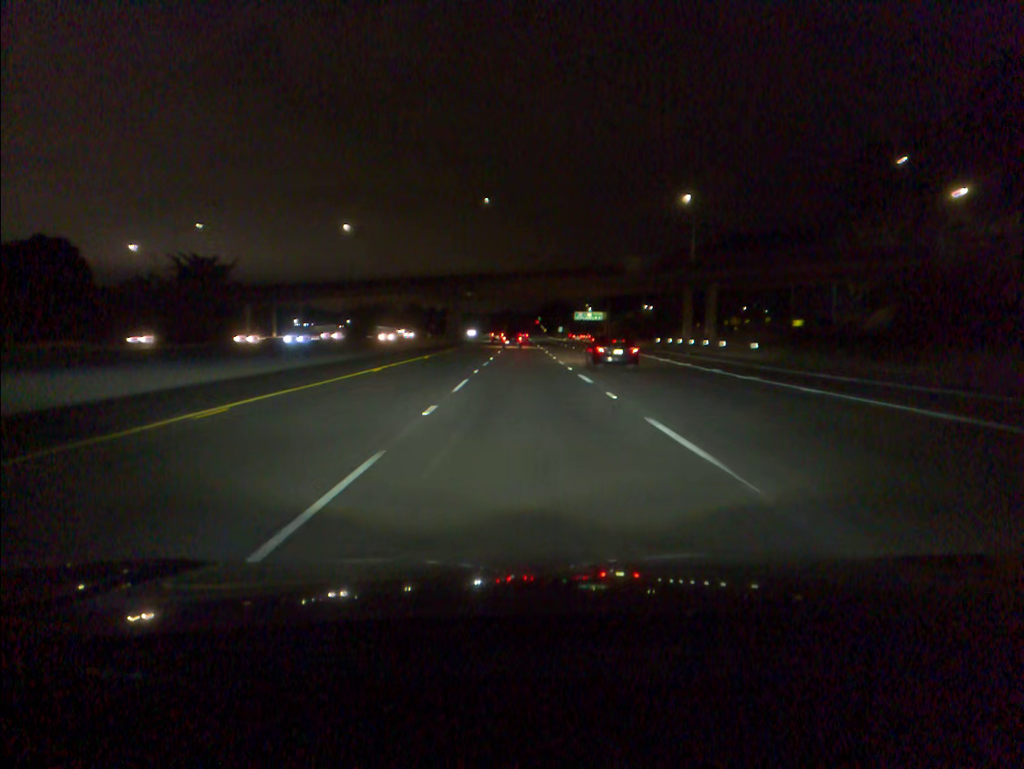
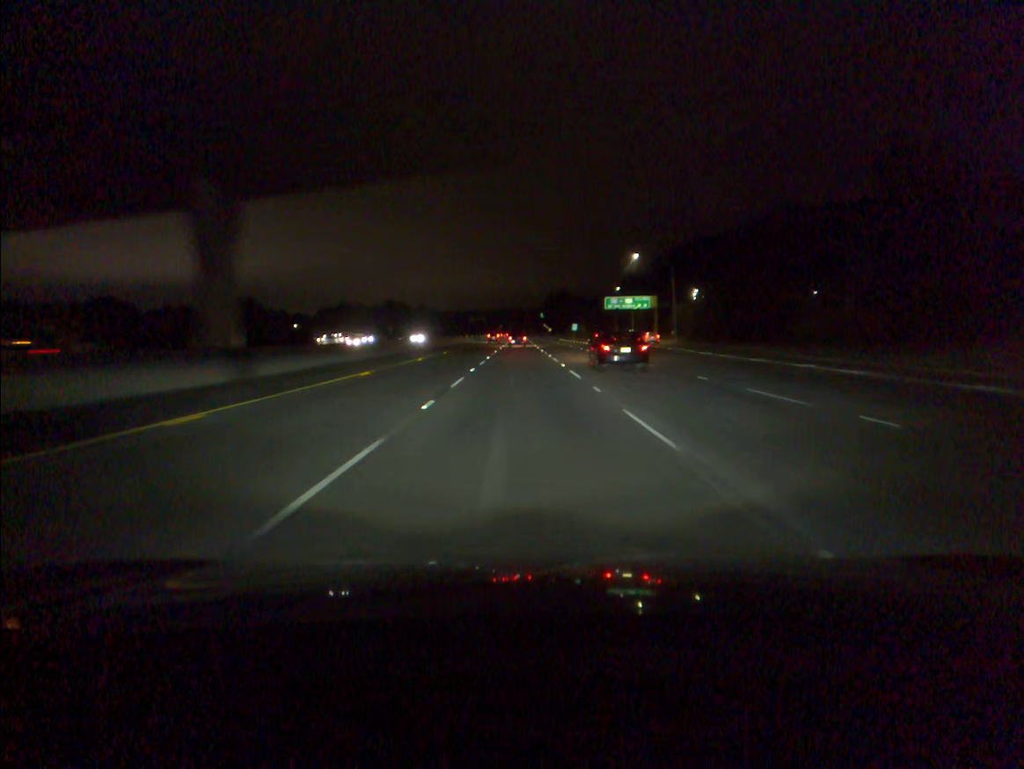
(+0.1, +88.0) m; 0°
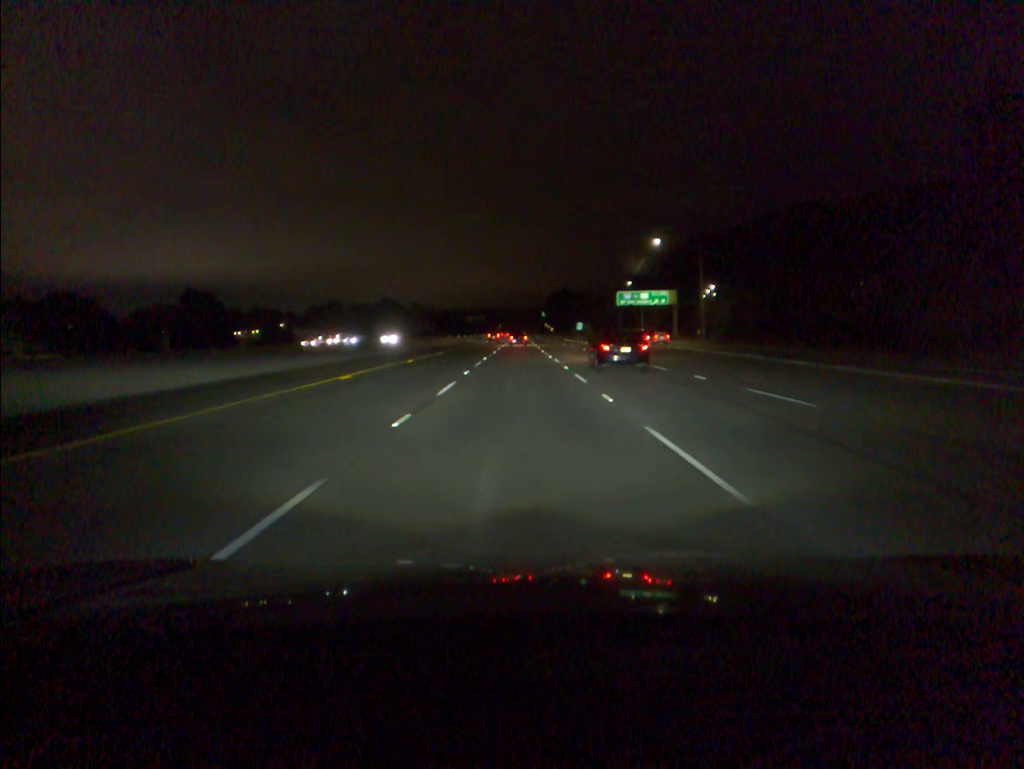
(0.0, +17.5) m; 0°
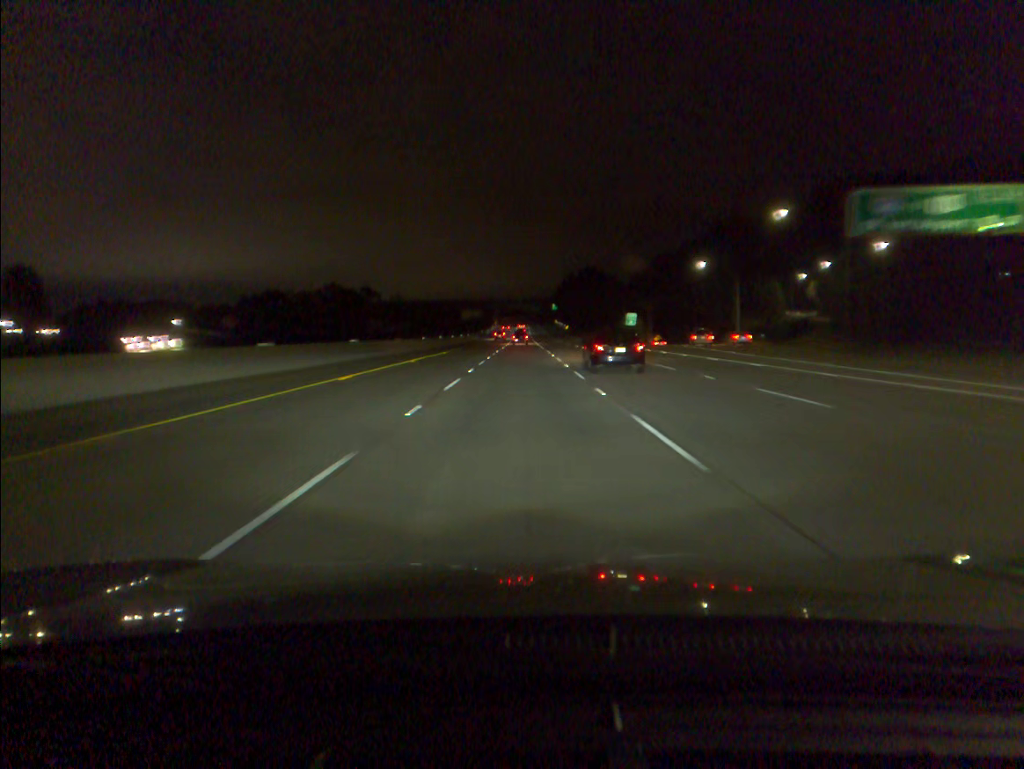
(-0.3, +87.4) m; 0°
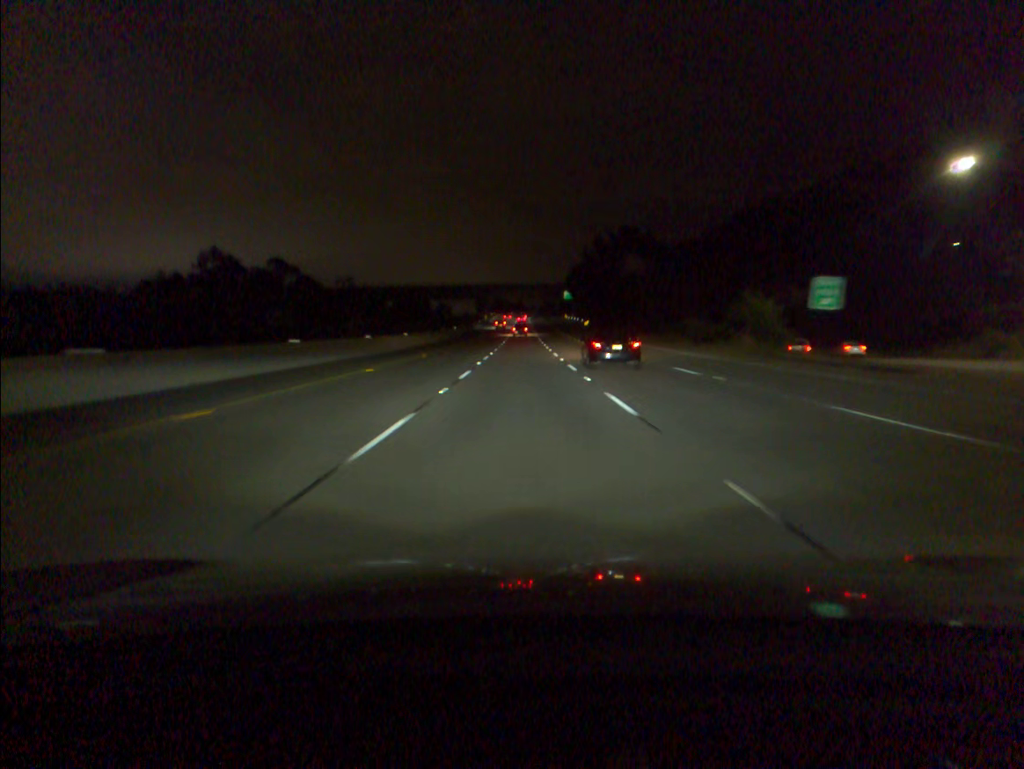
(0.0, +69.7) m; 0°
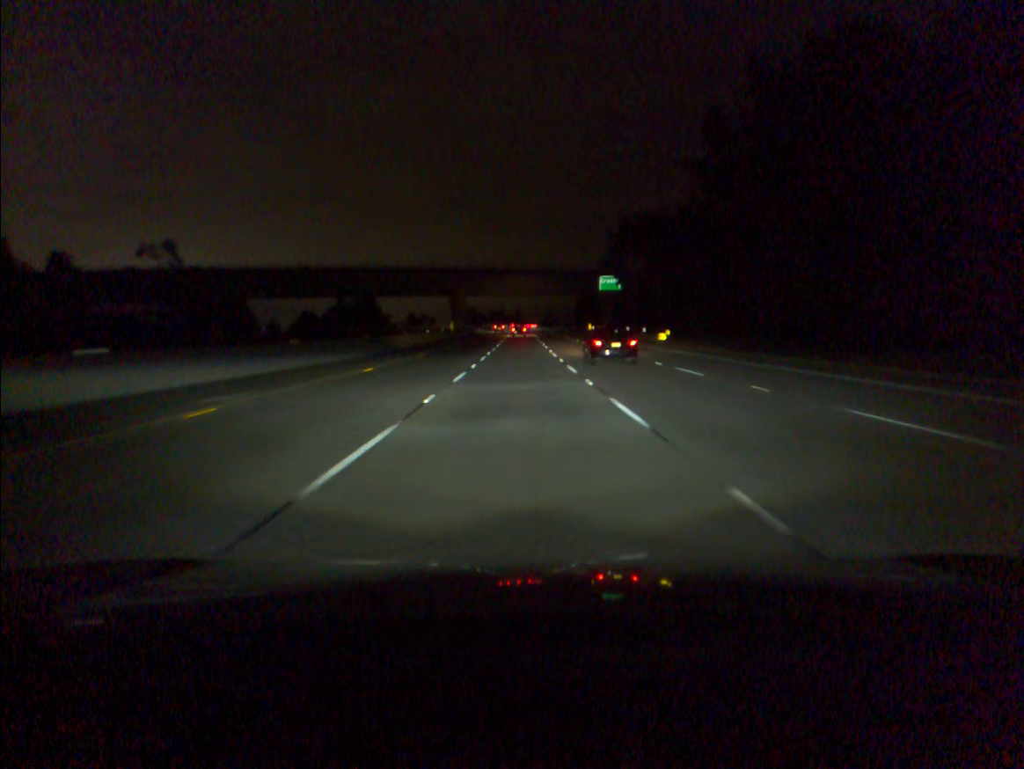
(+0.1, +87.2) m; 0°
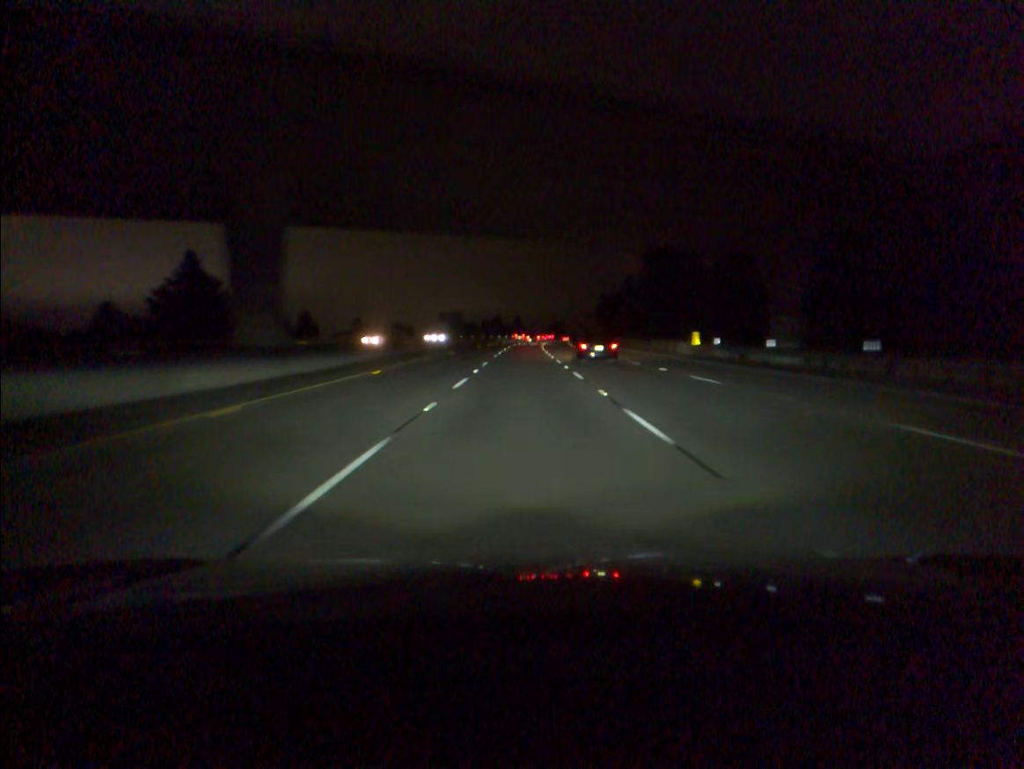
(-0.1, +86.7) m; 0°
